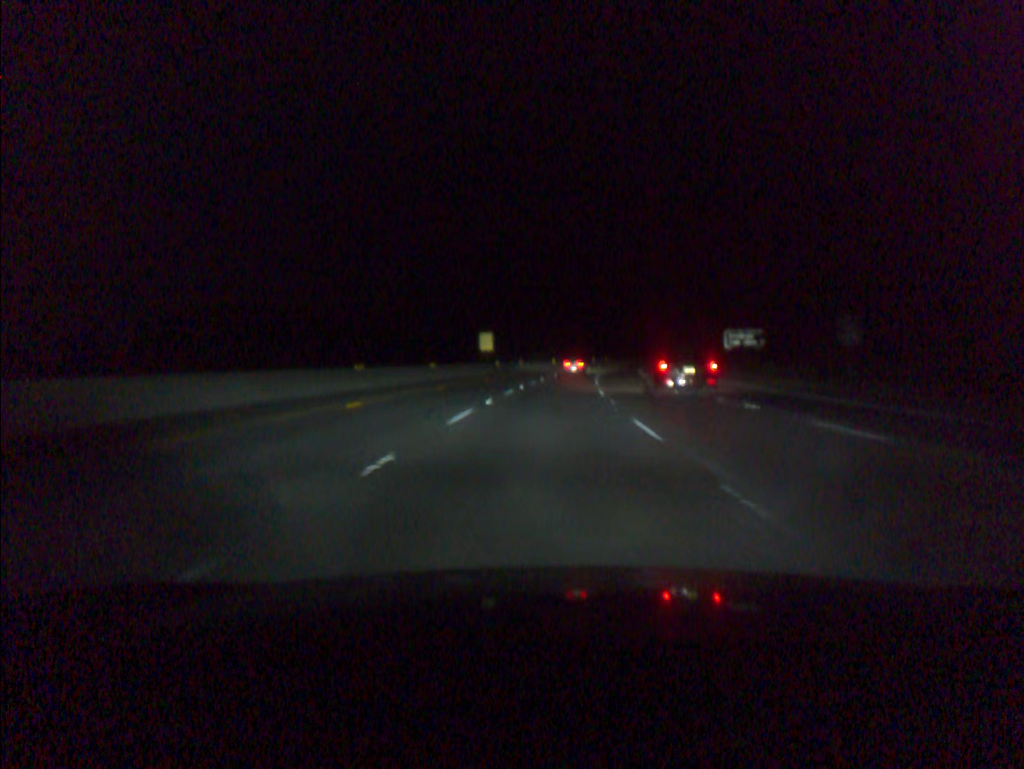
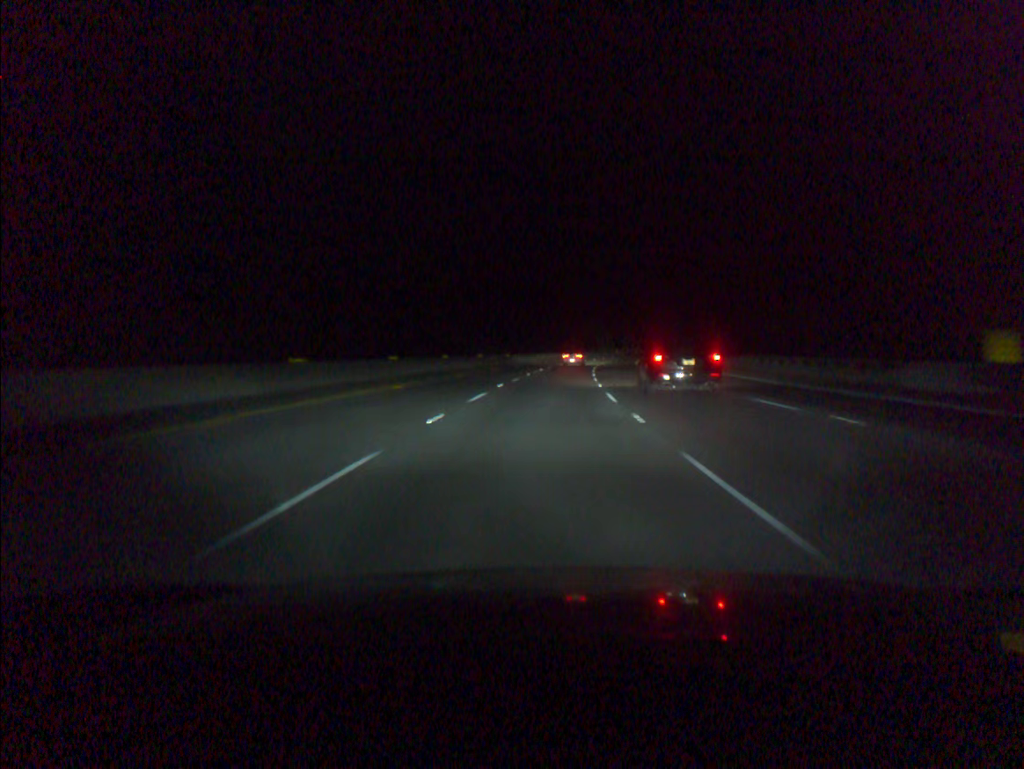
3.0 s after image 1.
(+6.6, +95.2) m; +8°
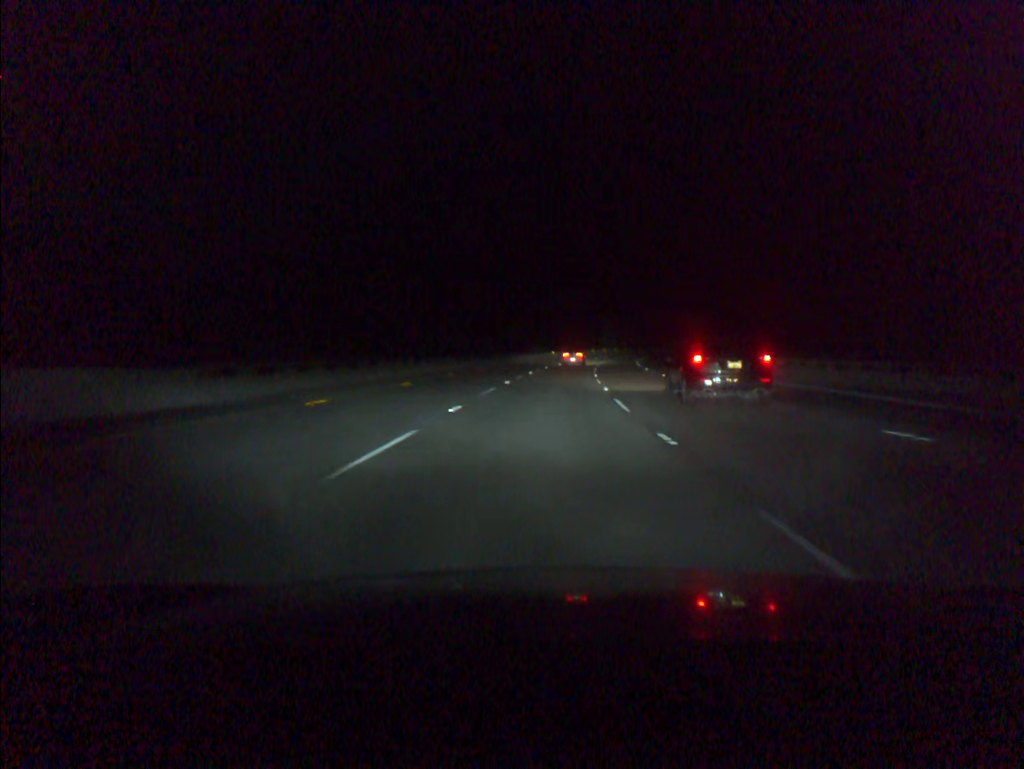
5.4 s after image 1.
(+4.1, +76.2) m; +6°
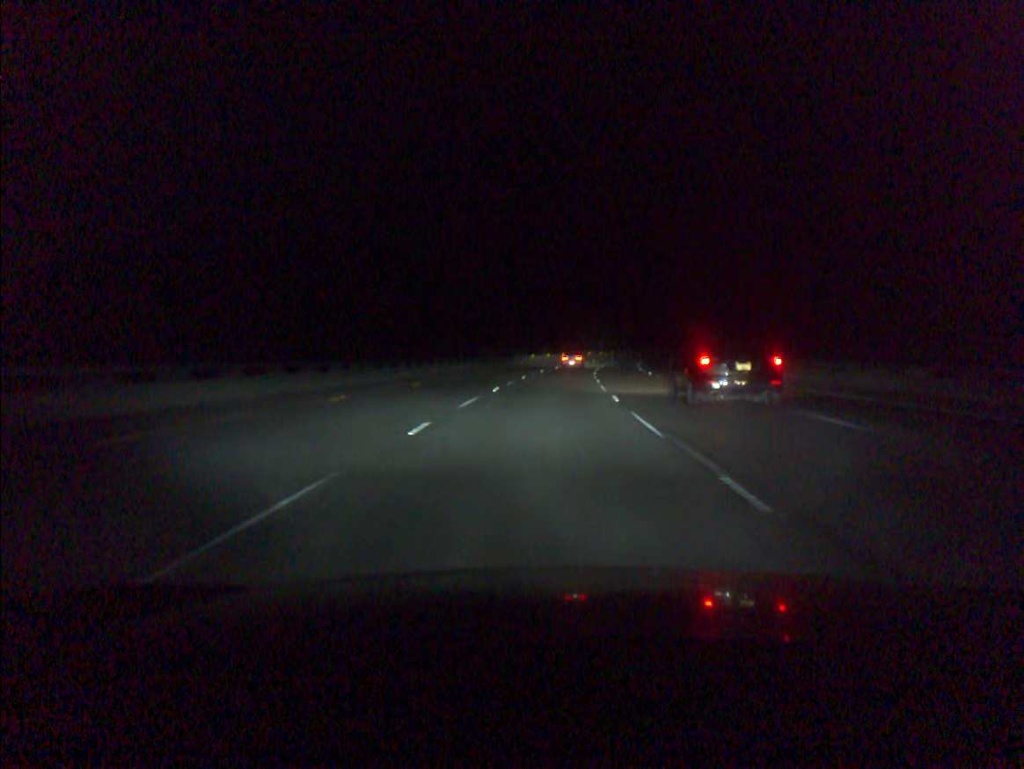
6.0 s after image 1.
(+0.2, +19.1) m; +1°
